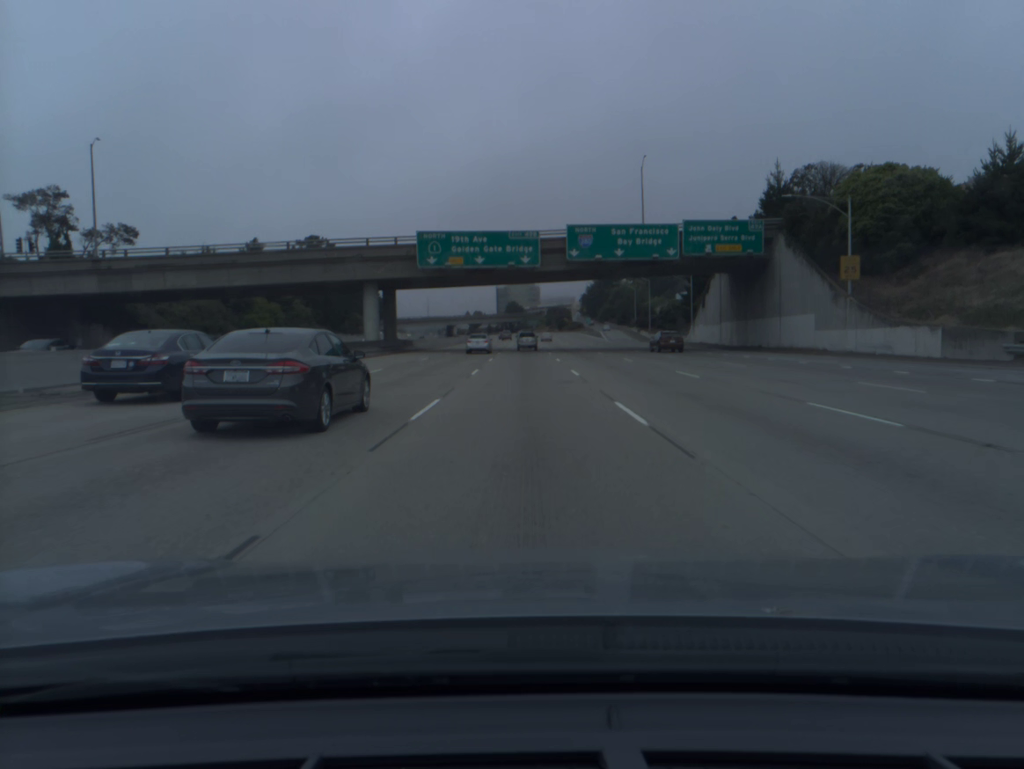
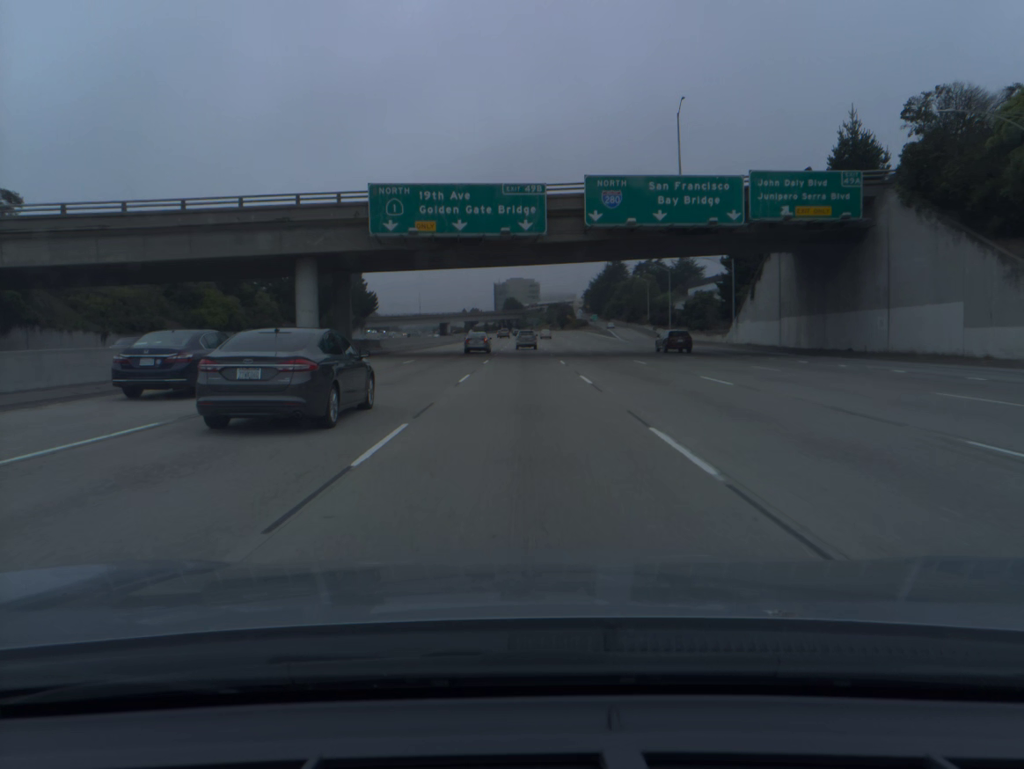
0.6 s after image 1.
(0.0, +18.6) m; 0°
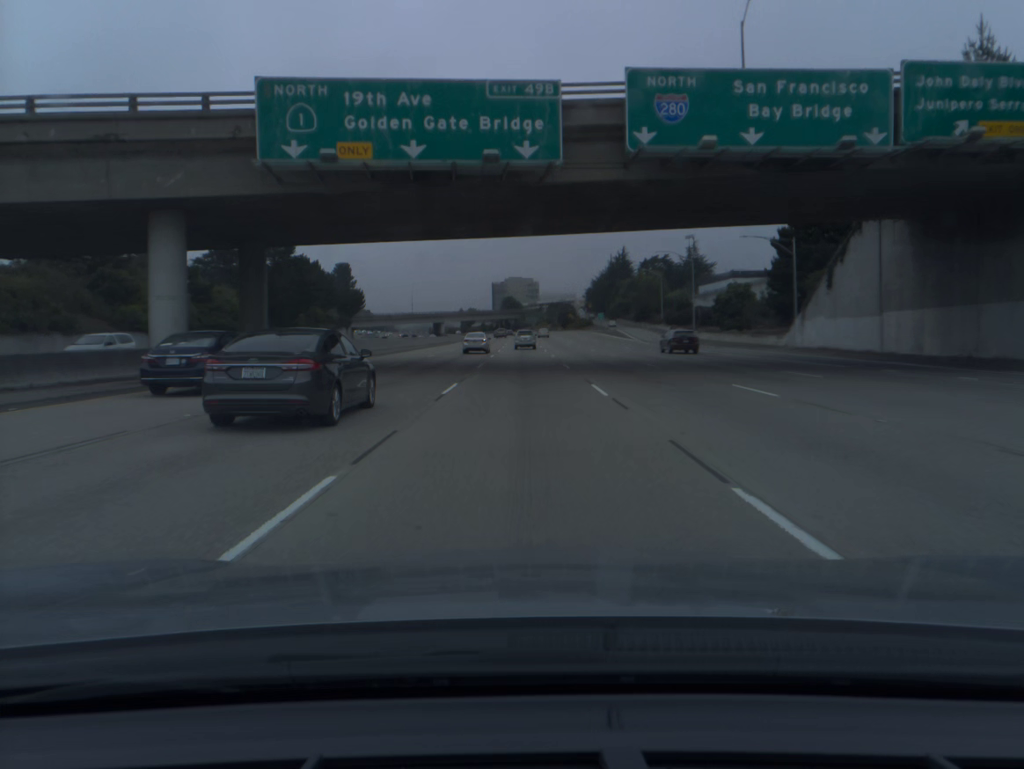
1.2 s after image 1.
(0.0, +18.6) m; 0°
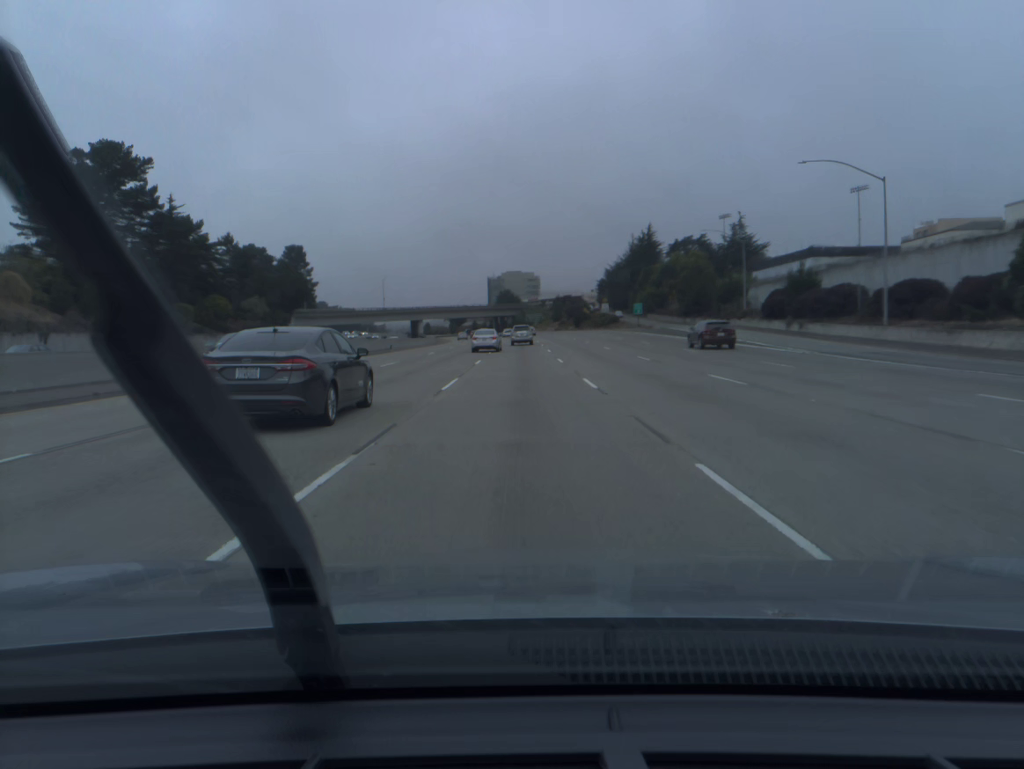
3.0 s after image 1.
(+0.1, +55.9) m; 0°
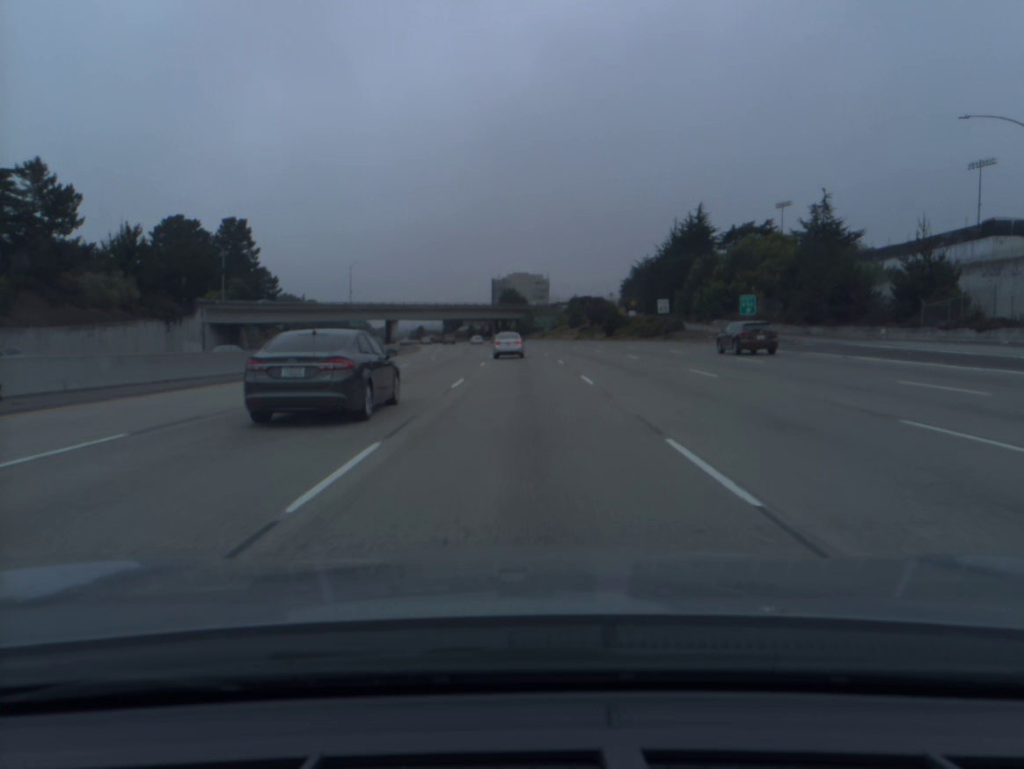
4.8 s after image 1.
(-0.3, +55.5) m; -1°
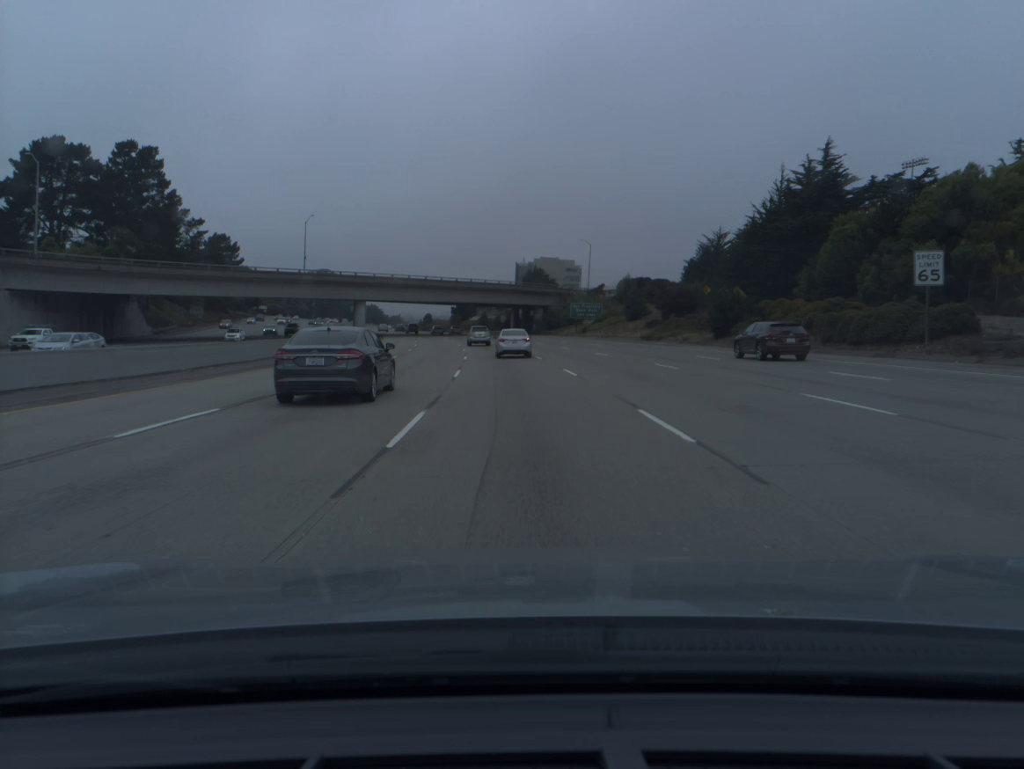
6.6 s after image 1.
(-0.5, +53.8) m; -2°
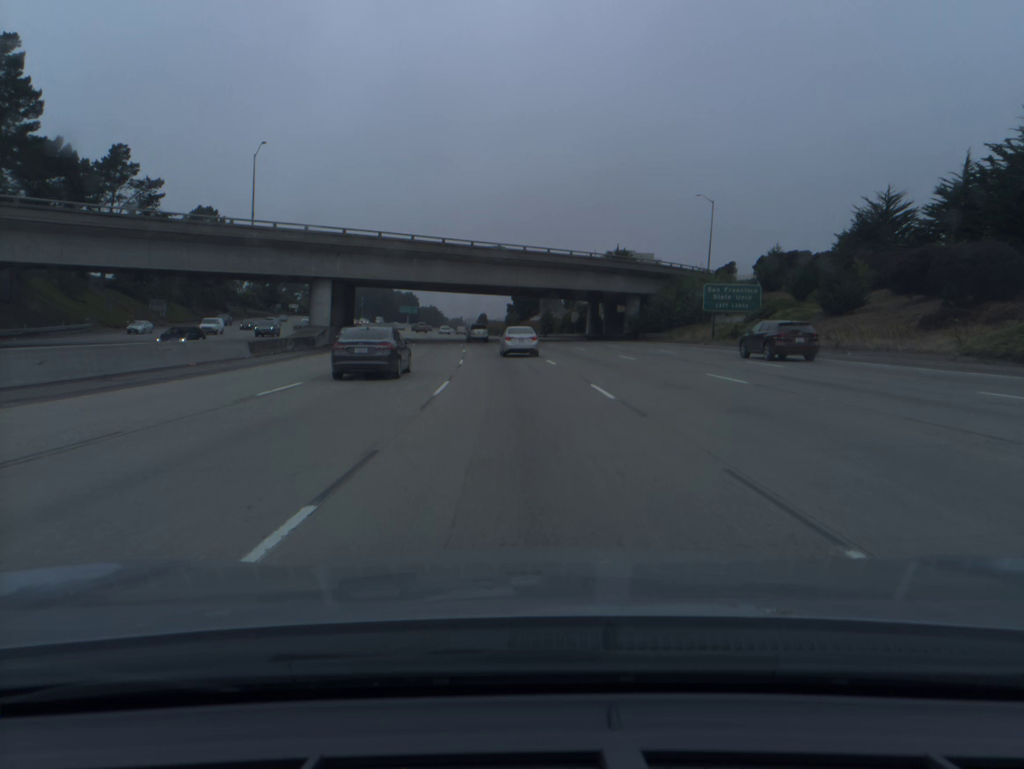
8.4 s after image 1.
(-1.9, +50.5) m; -5°
